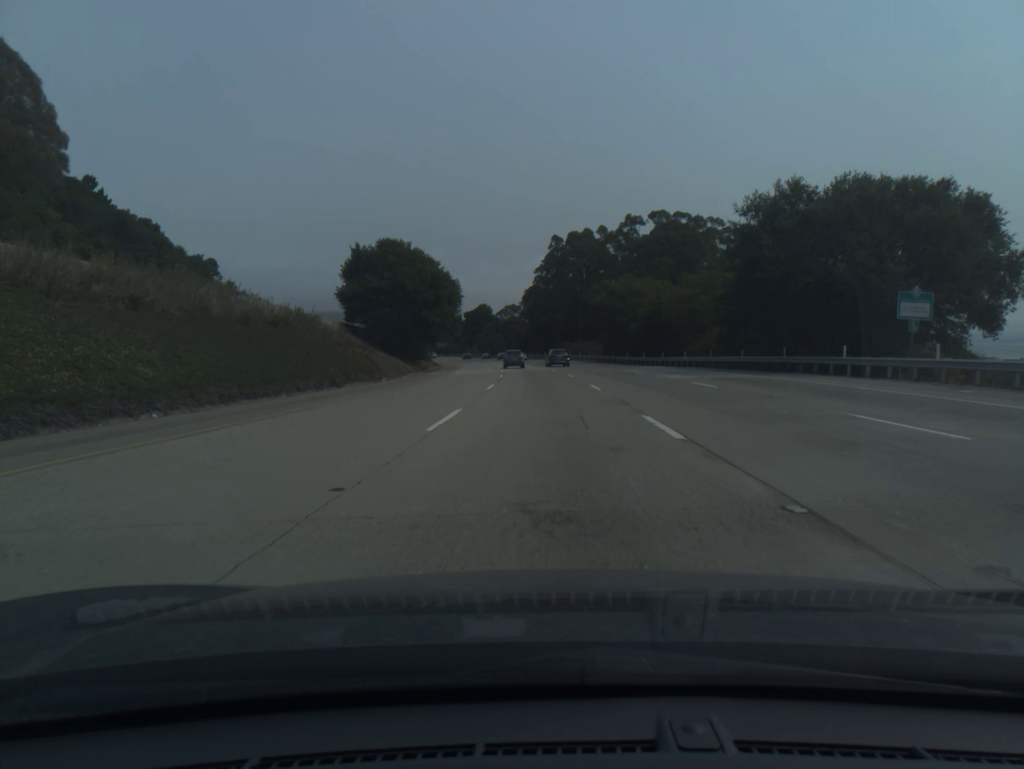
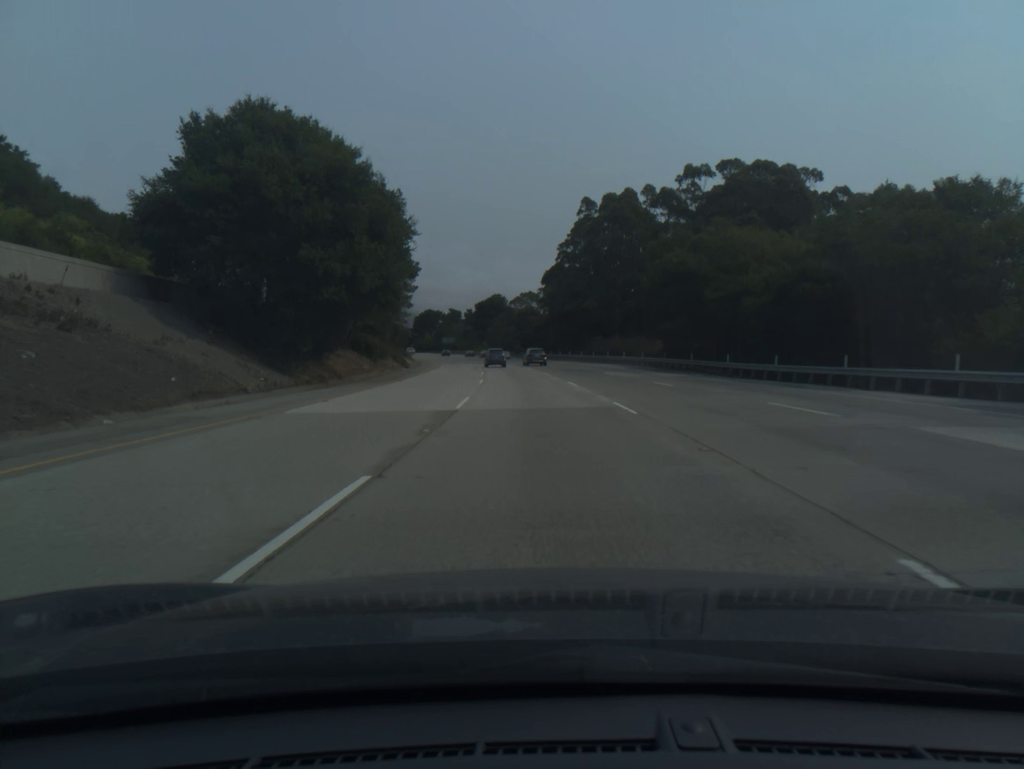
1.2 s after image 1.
(-0.3, +39.3) m; -1°
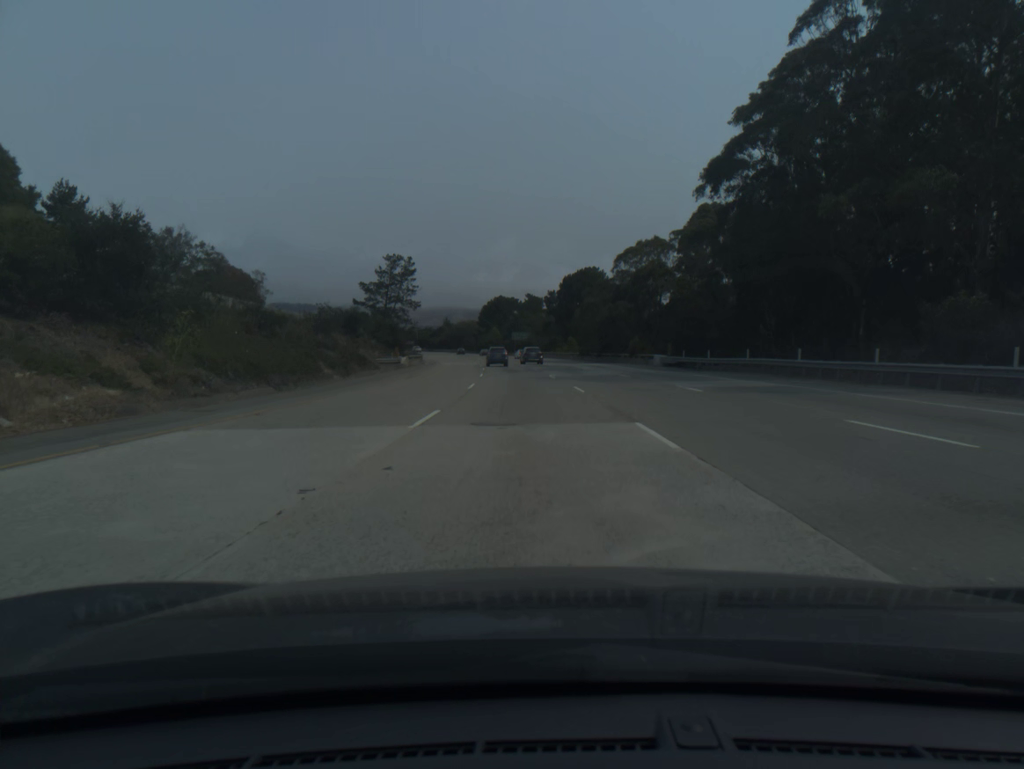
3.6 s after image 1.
(-4.3, +78.2) m; -7°
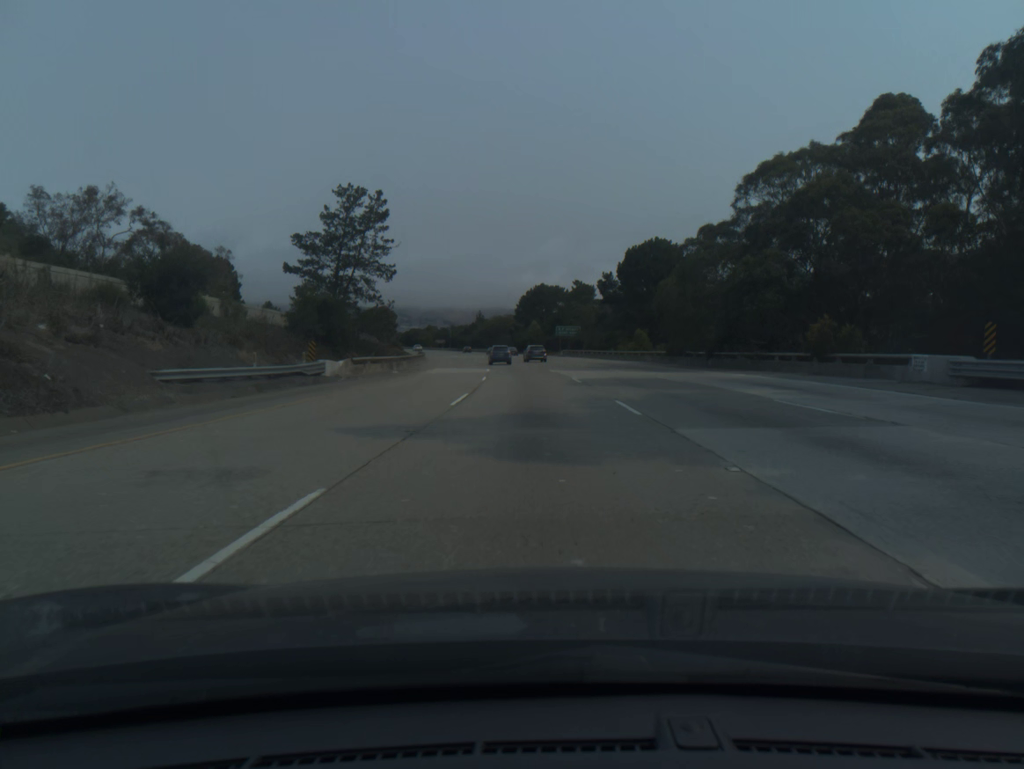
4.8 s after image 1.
(-1.2, +39.1) m; -3°
